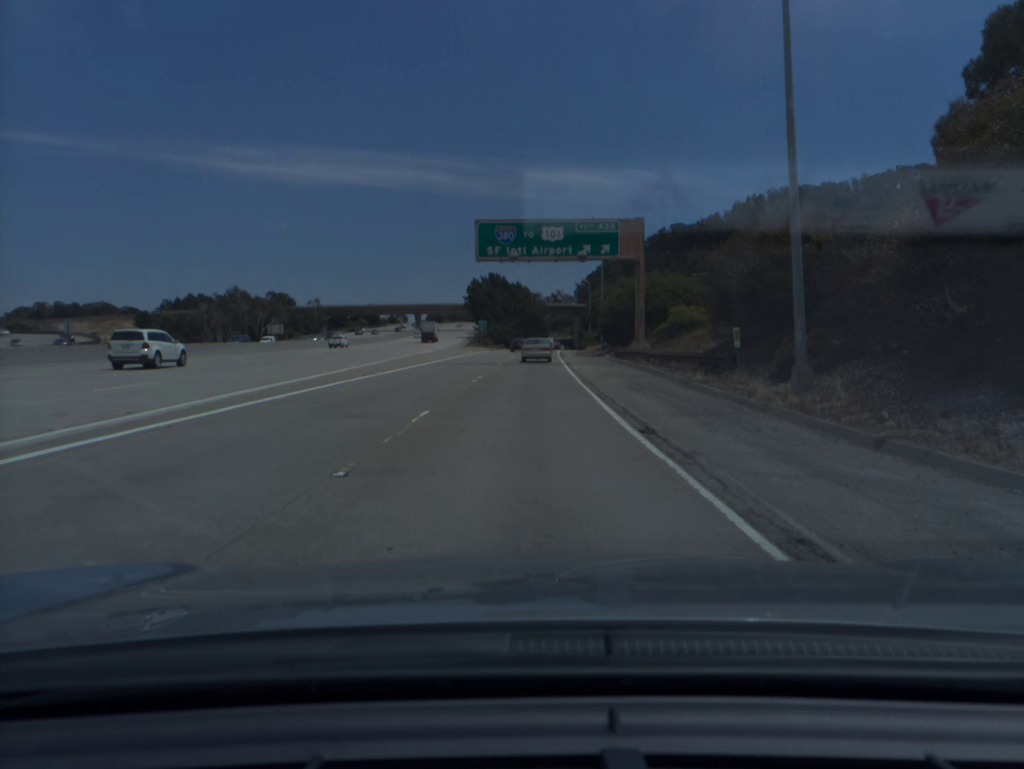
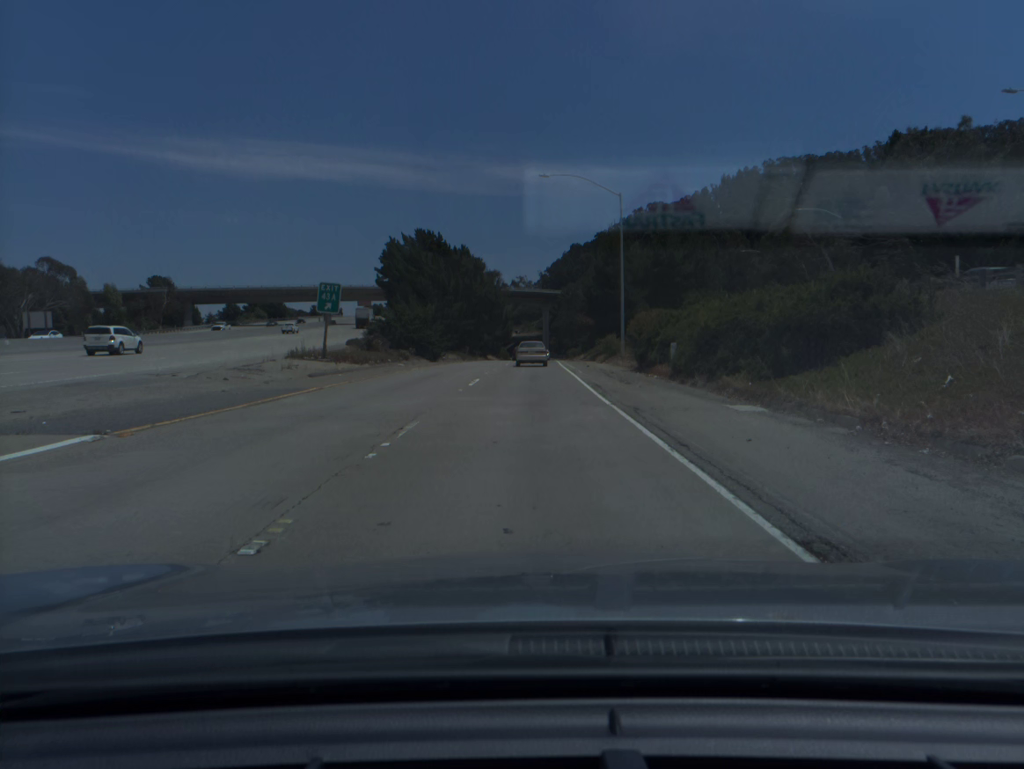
(+1.7, +75.1) m; +3°
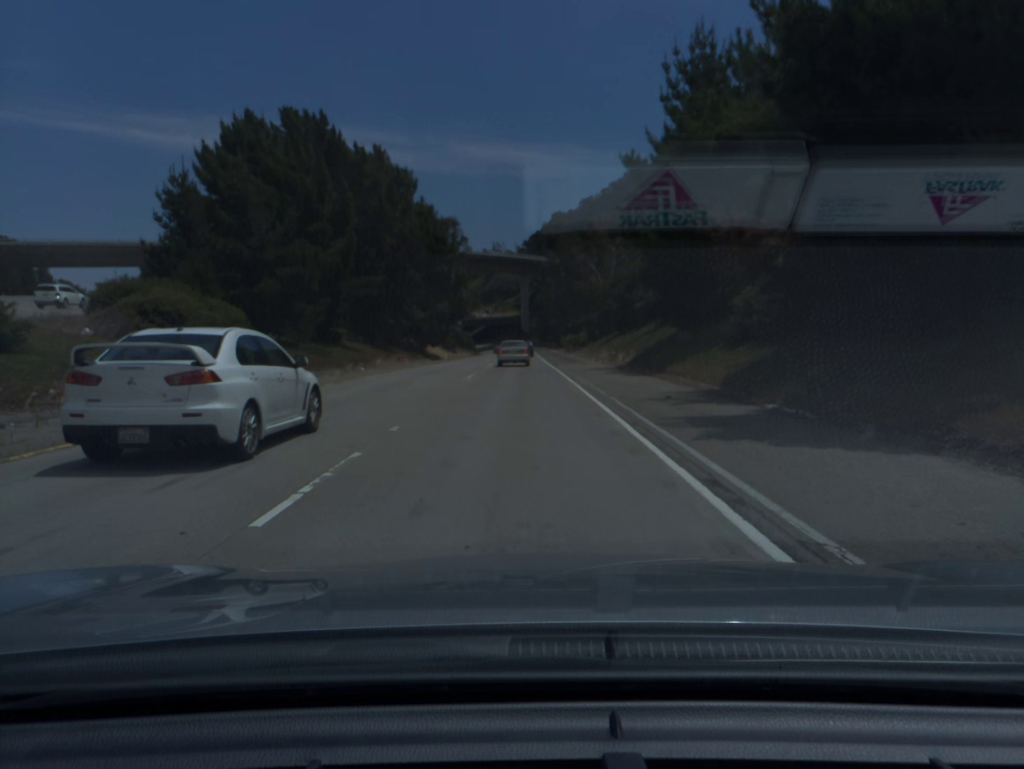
(+1.1, +59.1) m; +2°
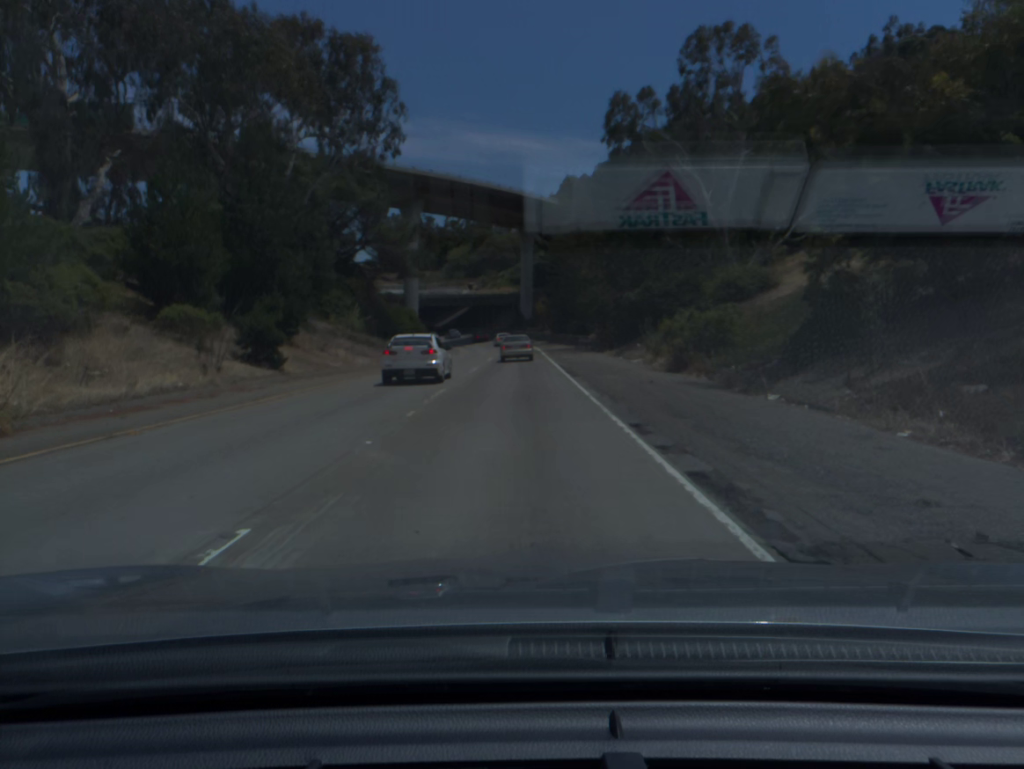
(0.0, +72.4) m; 0°
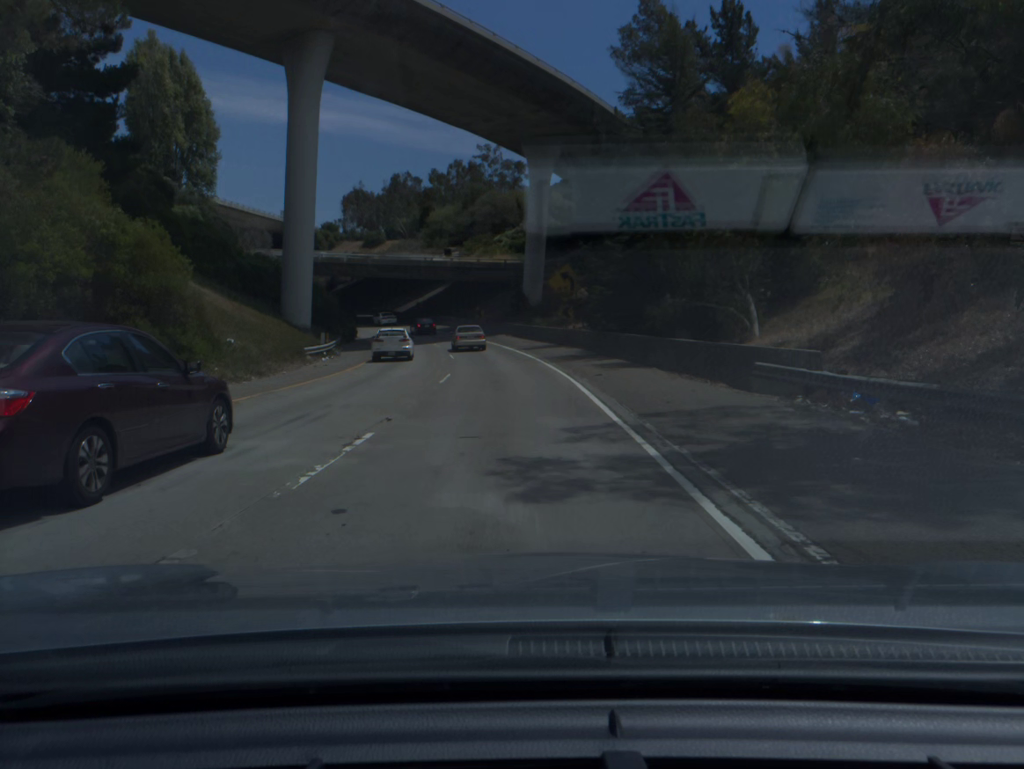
(+0.1, +54.7) m; 0°
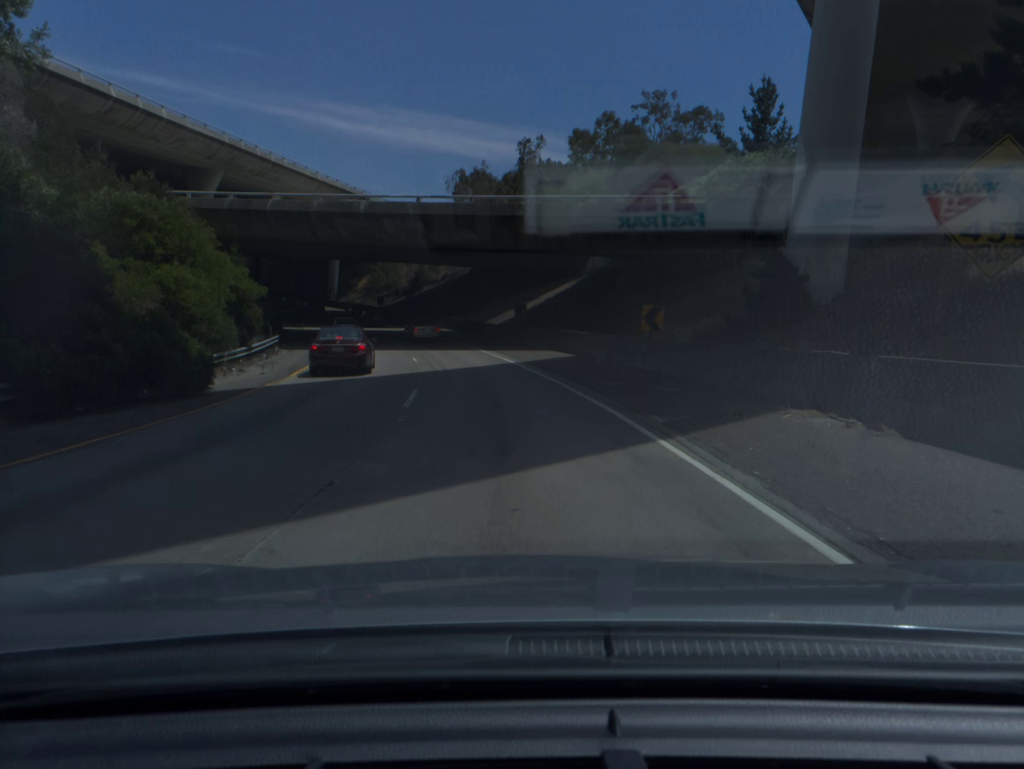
(-3.2, +49.8) m; -10°
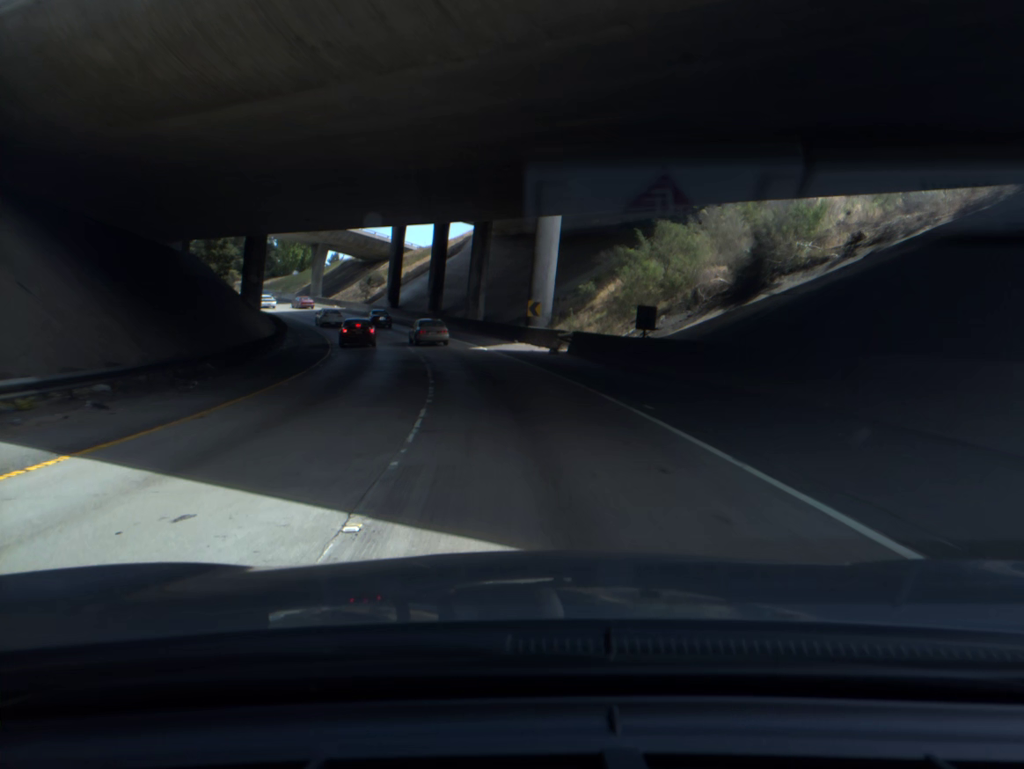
(-10.8, +62.1) m; -19°
